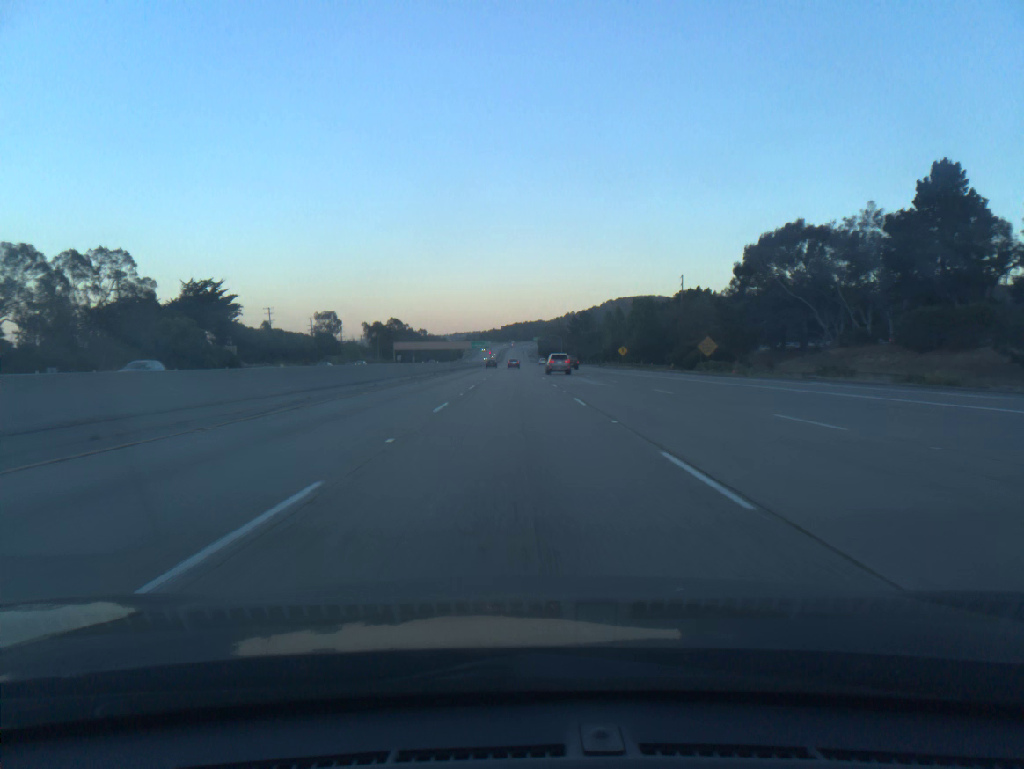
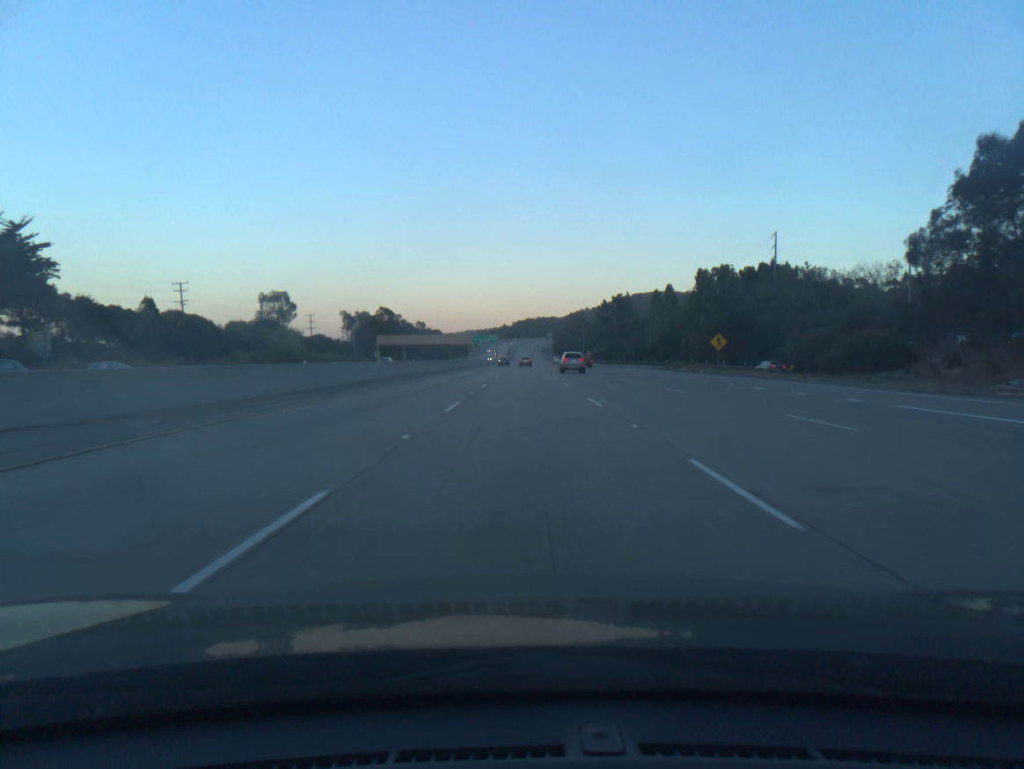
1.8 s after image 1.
(-0.4, +57.5) m; -1°
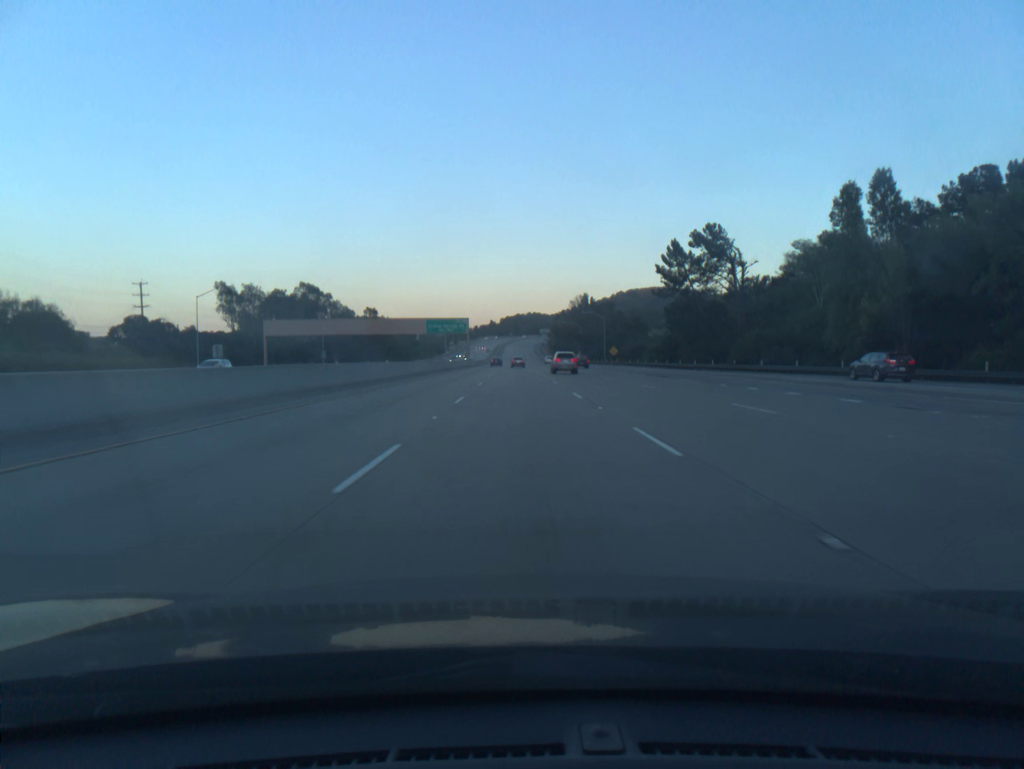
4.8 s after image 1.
(+0.5, +95.9) m; +1°
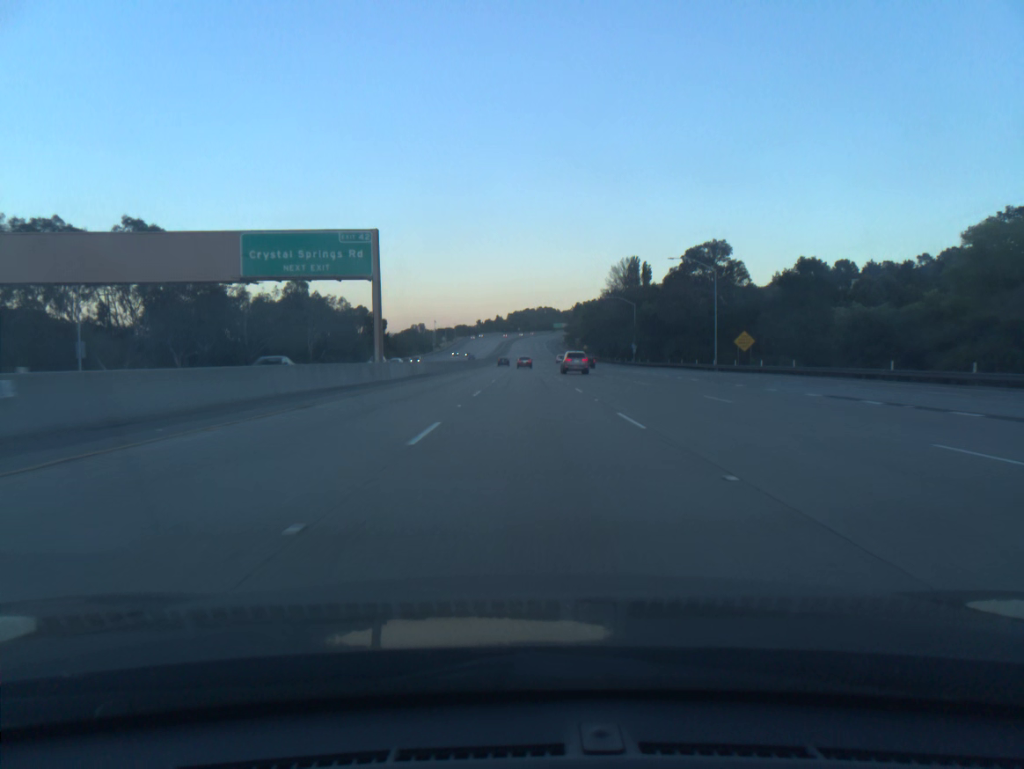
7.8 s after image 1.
(-0.5, +95.9) m; -1°
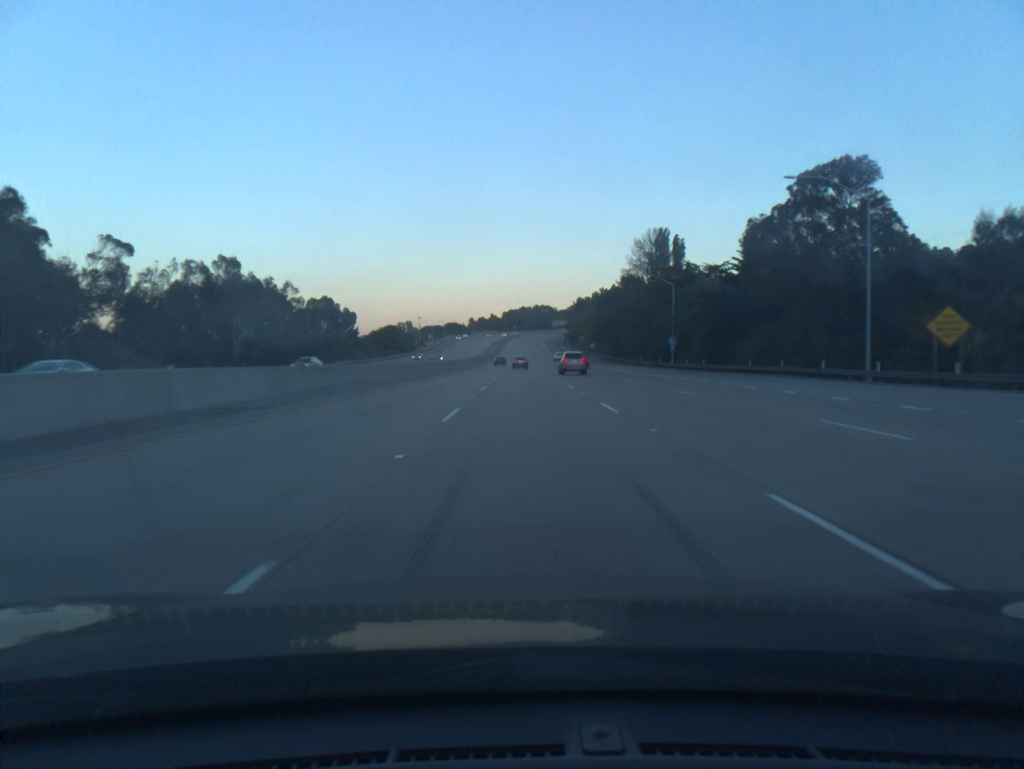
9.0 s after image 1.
(+0.1, +38.4) m; 0°
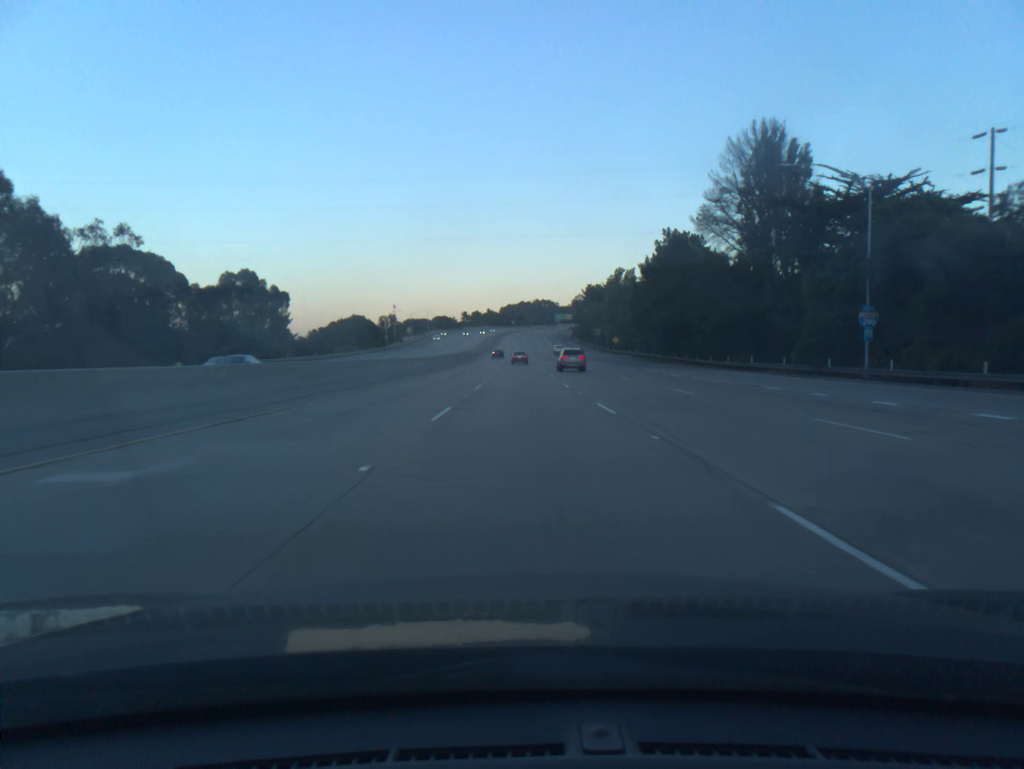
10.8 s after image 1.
(+0.1, +57.6) m; 0°
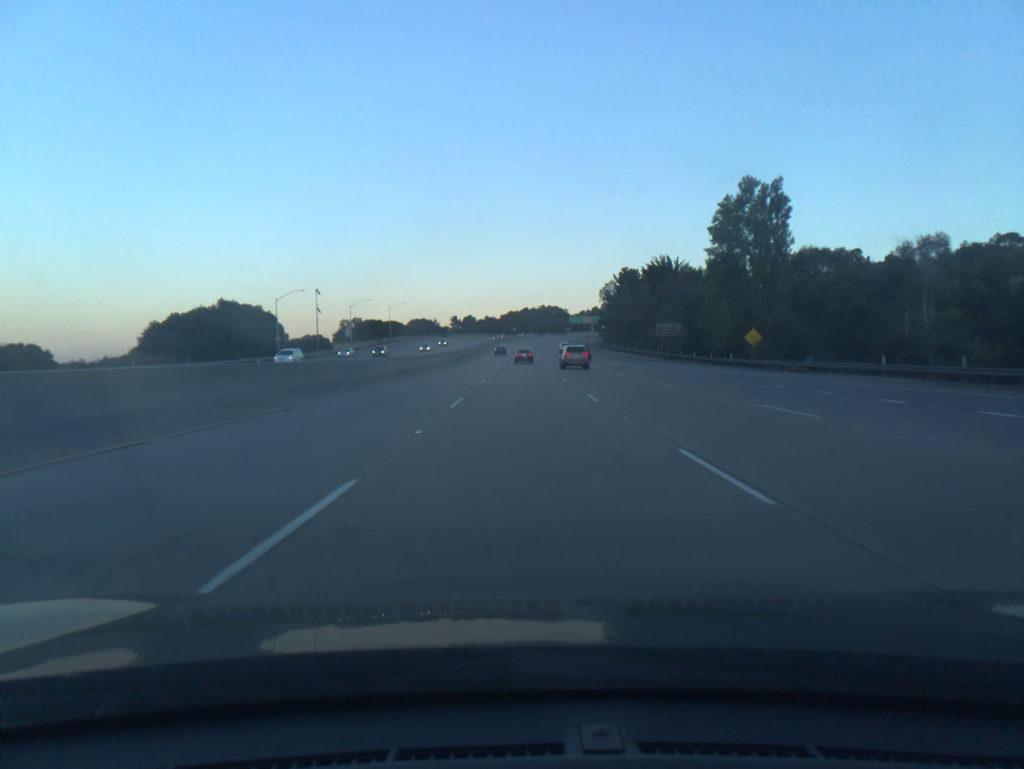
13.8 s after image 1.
(-0.1, +95.8) m; 0°
